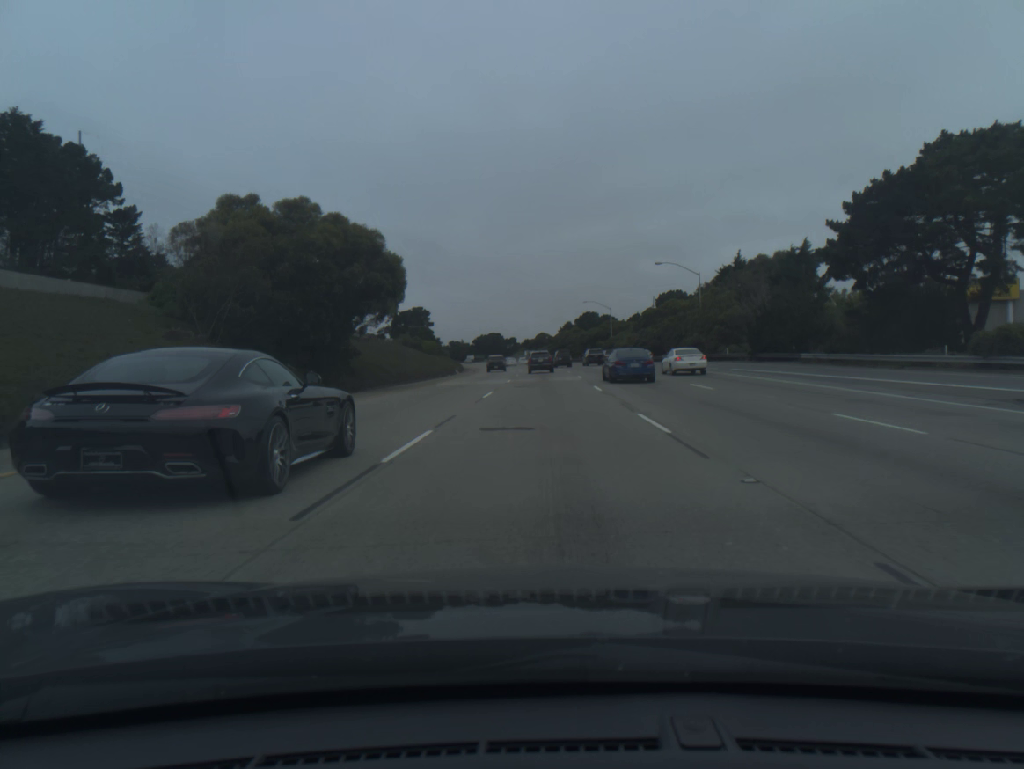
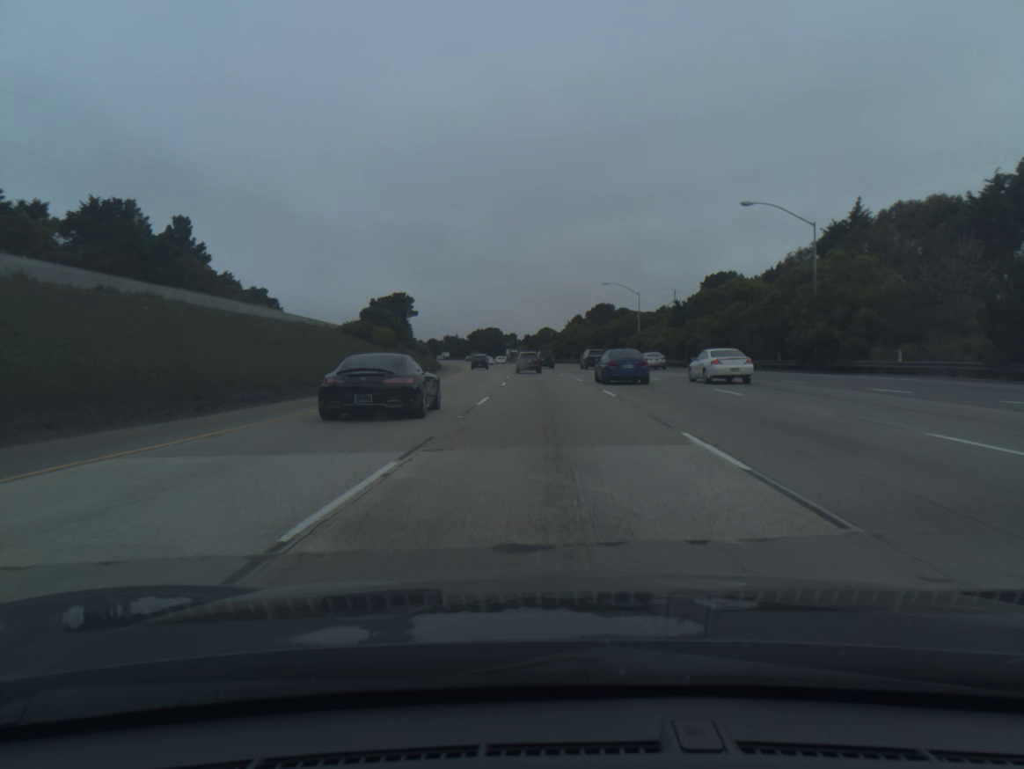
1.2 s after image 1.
(-0.1, +32.9) m; 0°
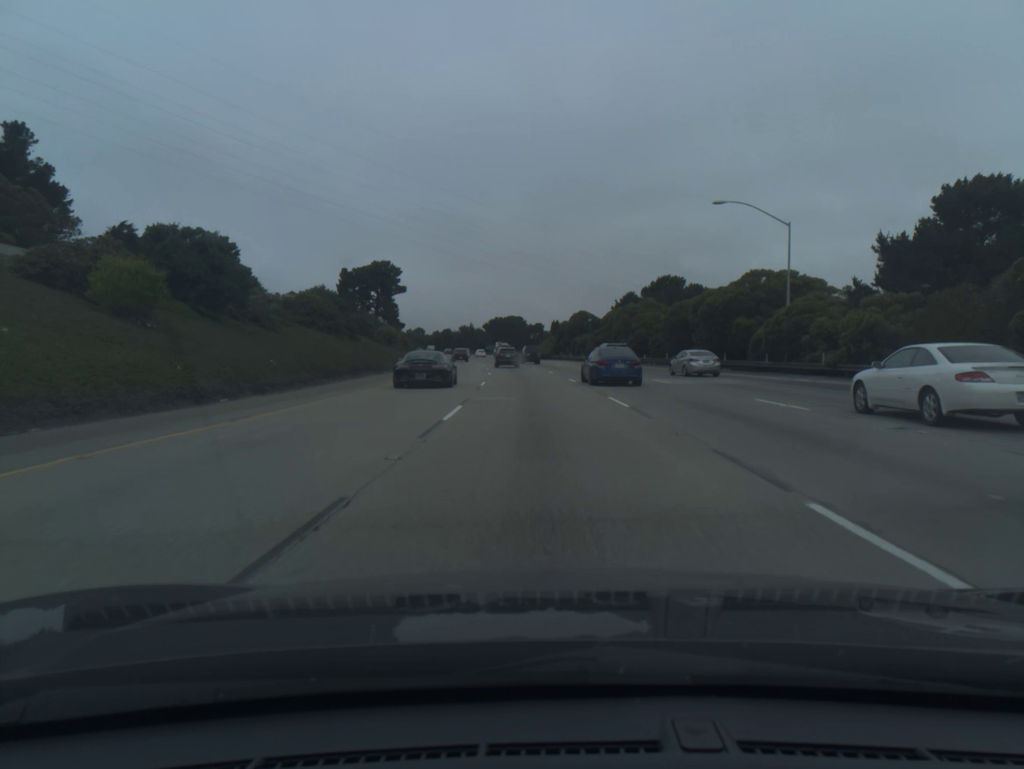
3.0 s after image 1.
(-0.5, +49.6) m; -2°
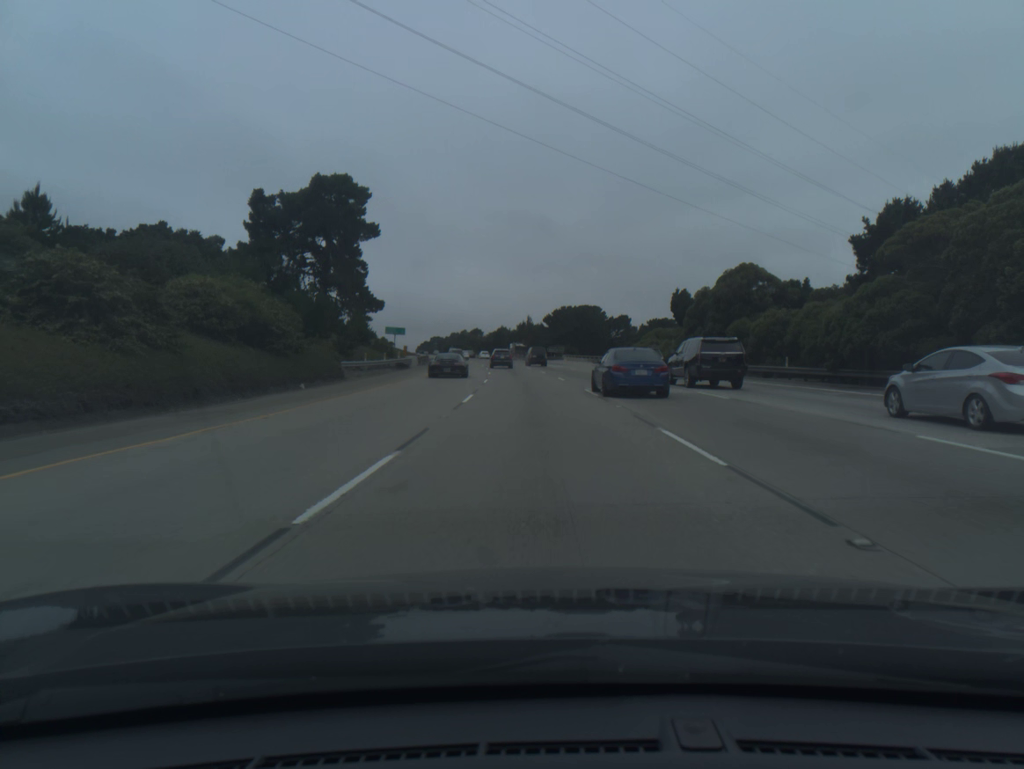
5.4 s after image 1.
(-3.1, +66.8) m; -5°
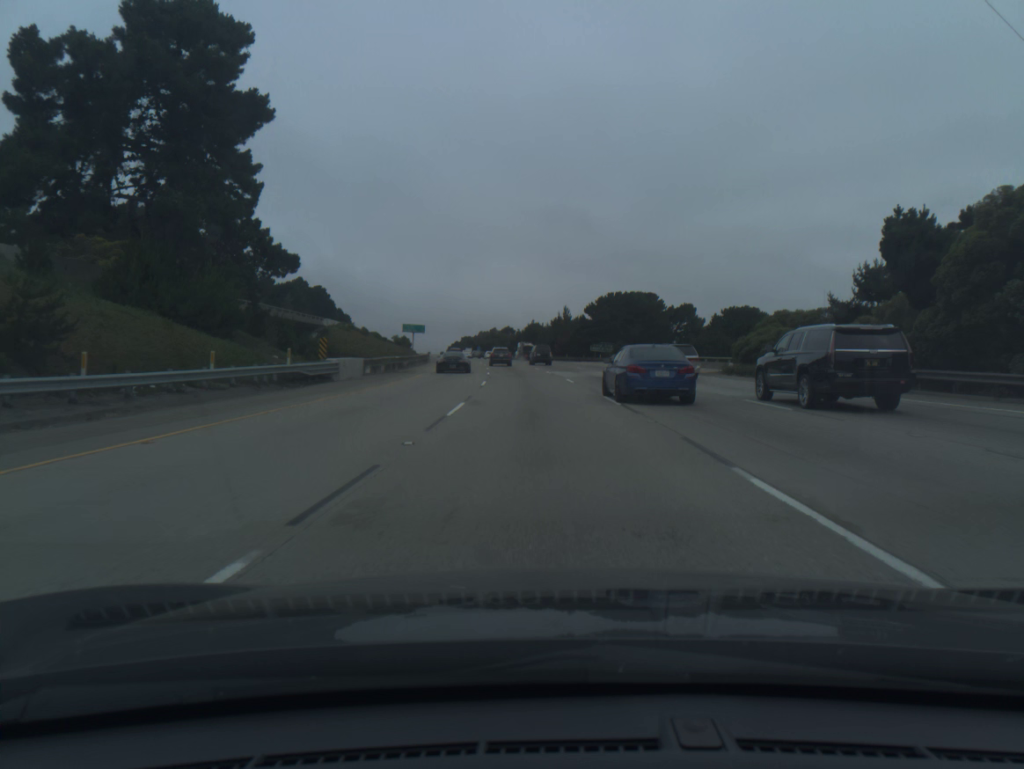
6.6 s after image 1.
(-0.7, +33.9) m; -2°
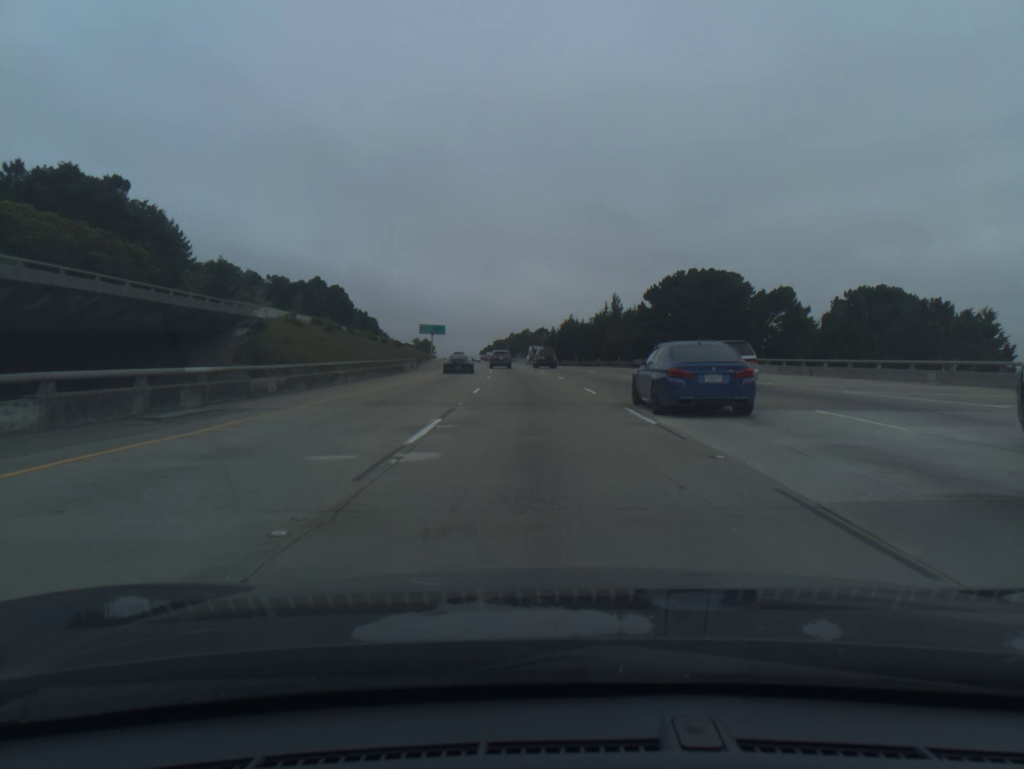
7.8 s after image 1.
(-0.8, +34.3) m; -3°
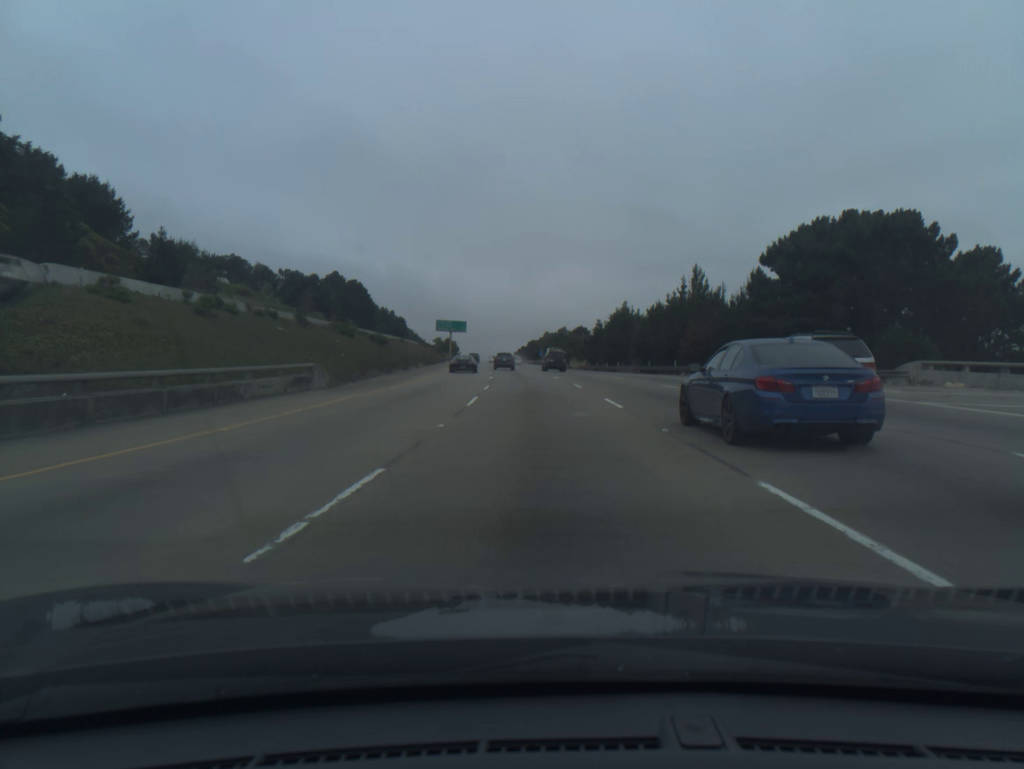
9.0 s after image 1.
(-0.8, +34.8) m; -3°
